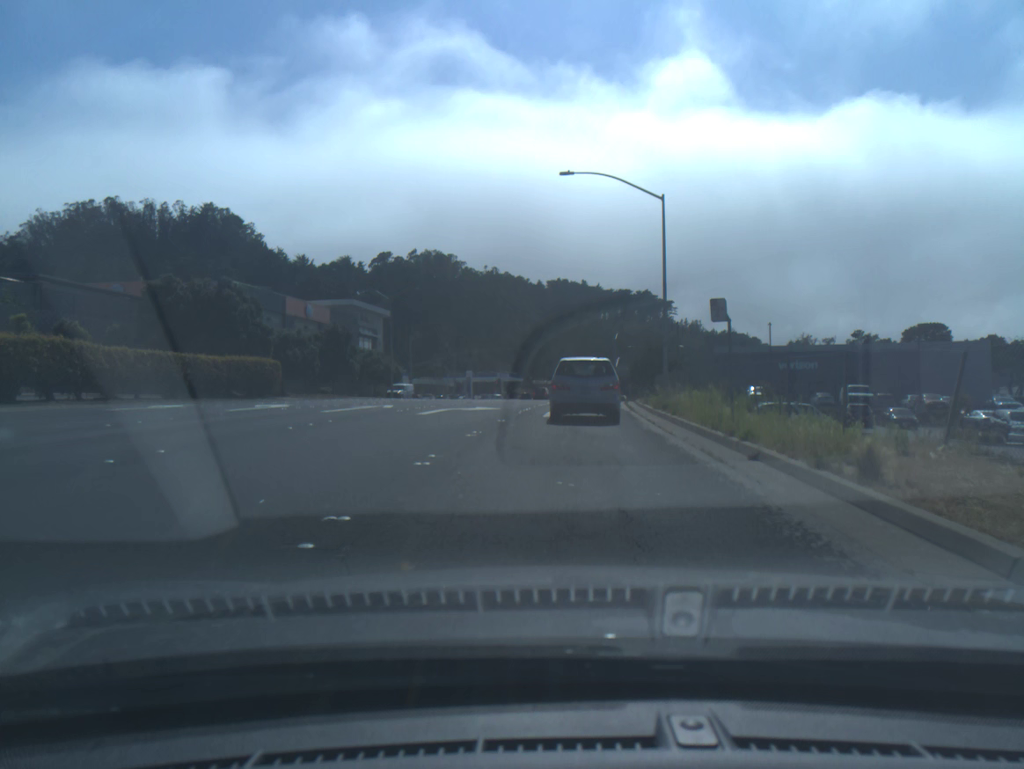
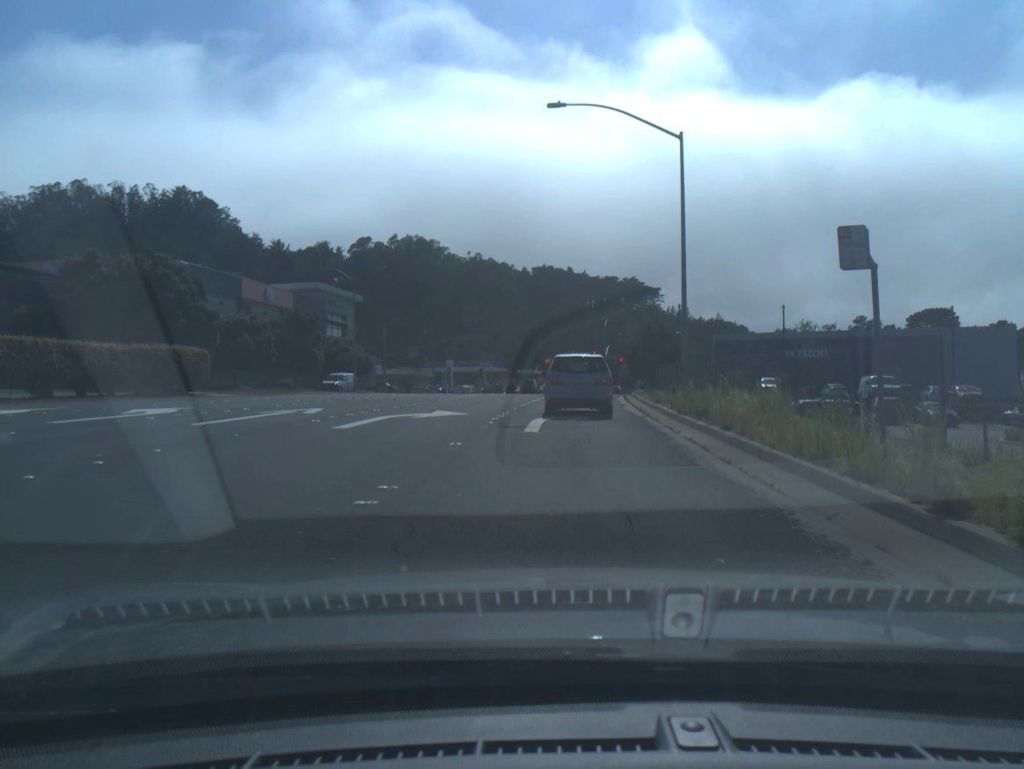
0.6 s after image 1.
(+0.1, +7.4) m; +1°
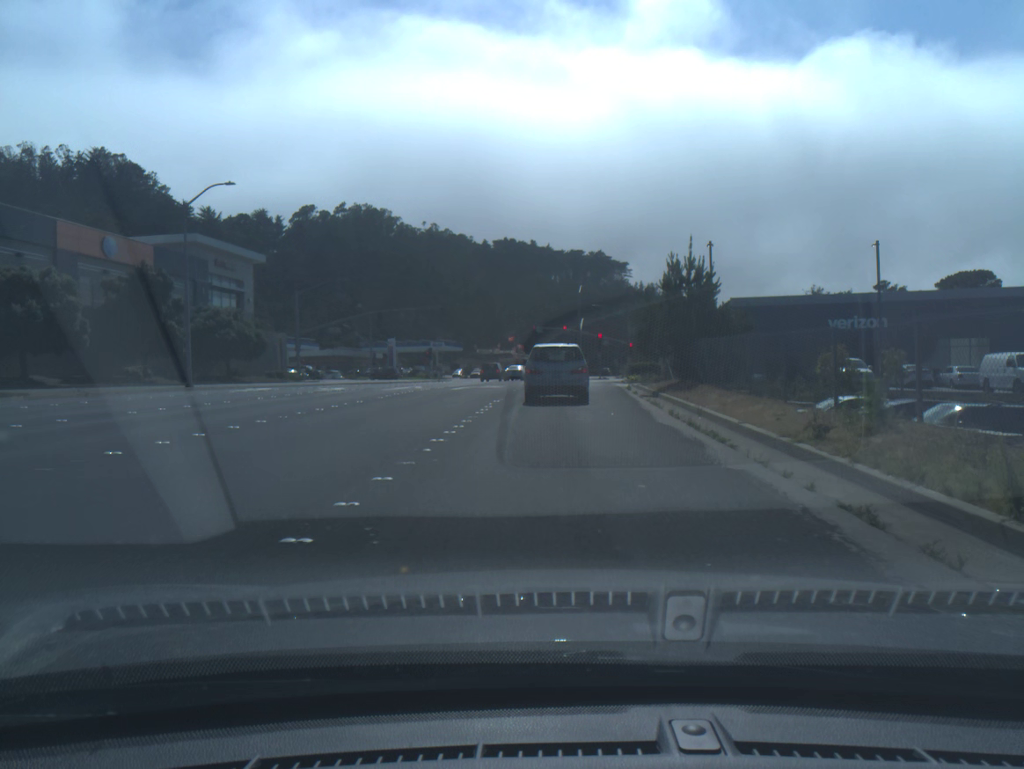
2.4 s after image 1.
(+0.6, +21.9) m; +3°
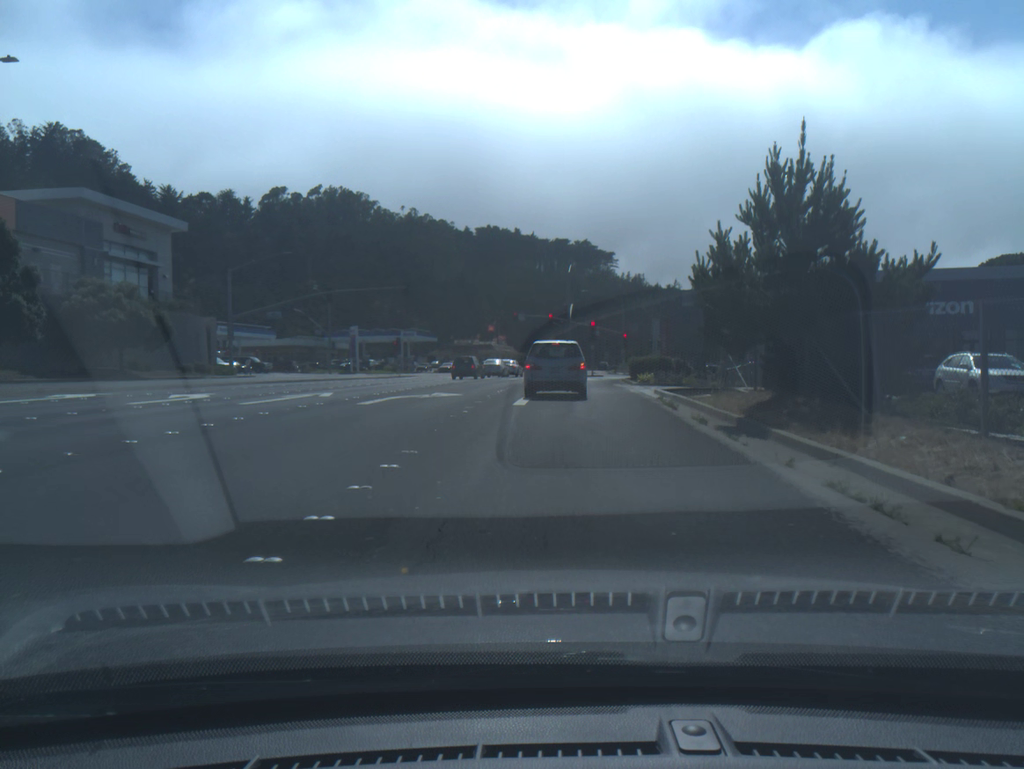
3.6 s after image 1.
(+0.1, +13.8) m; +1°
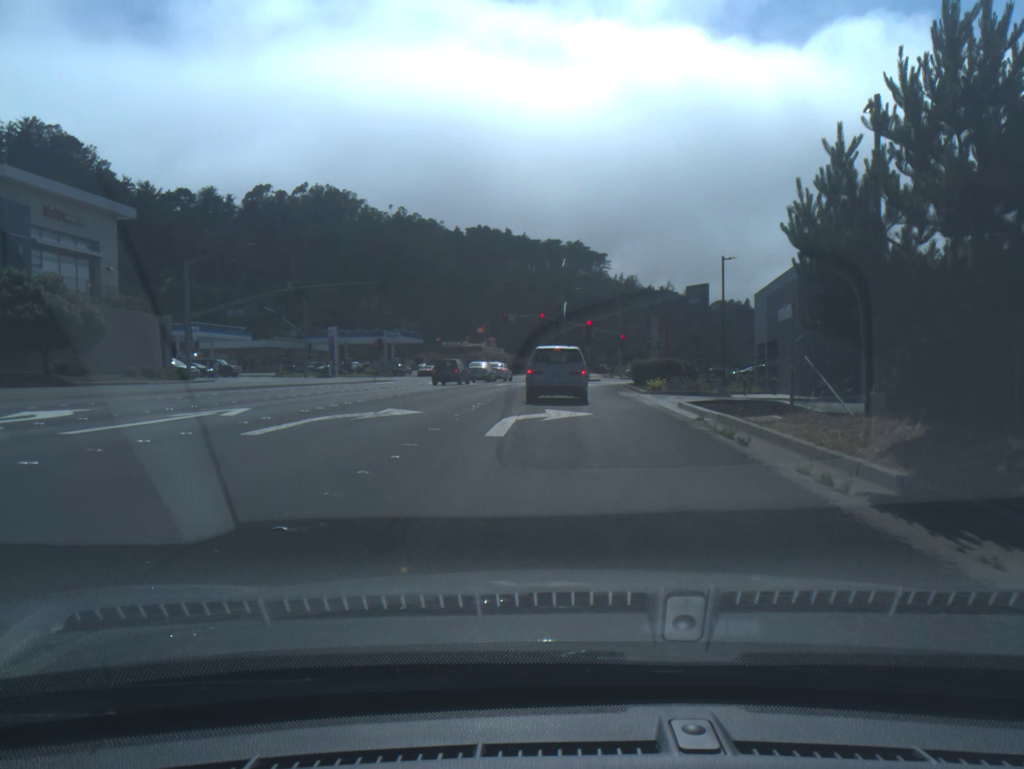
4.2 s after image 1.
(0.0, +6.6) m; +1°
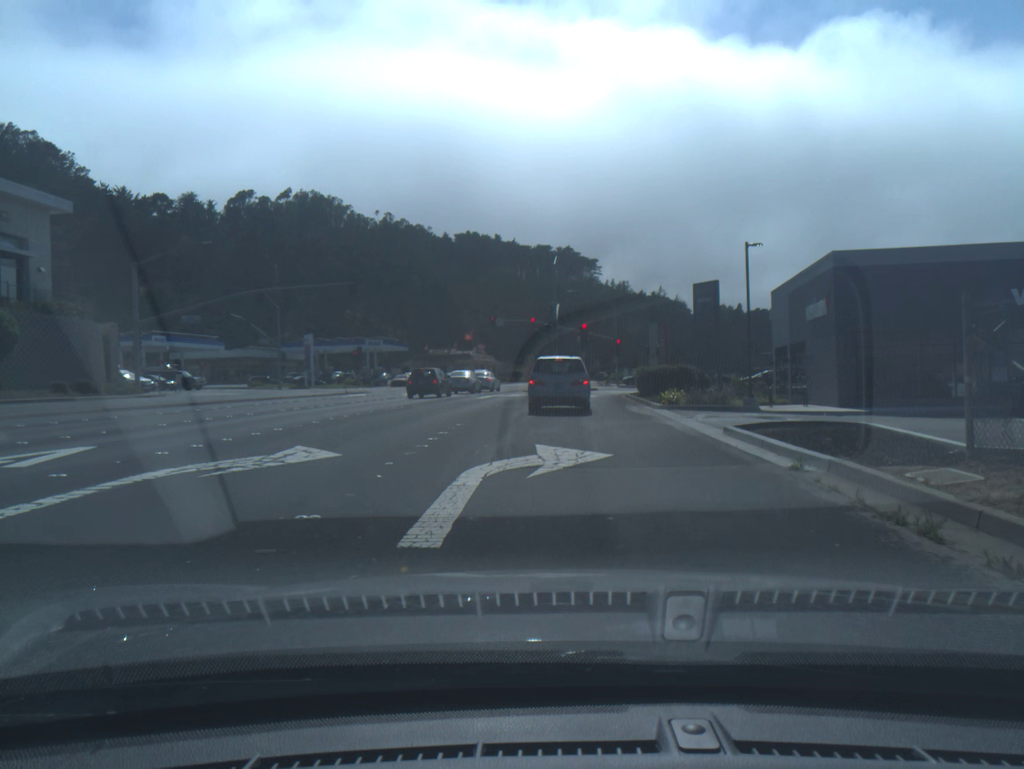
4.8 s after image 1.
(0.0, +6.4) m; +1°
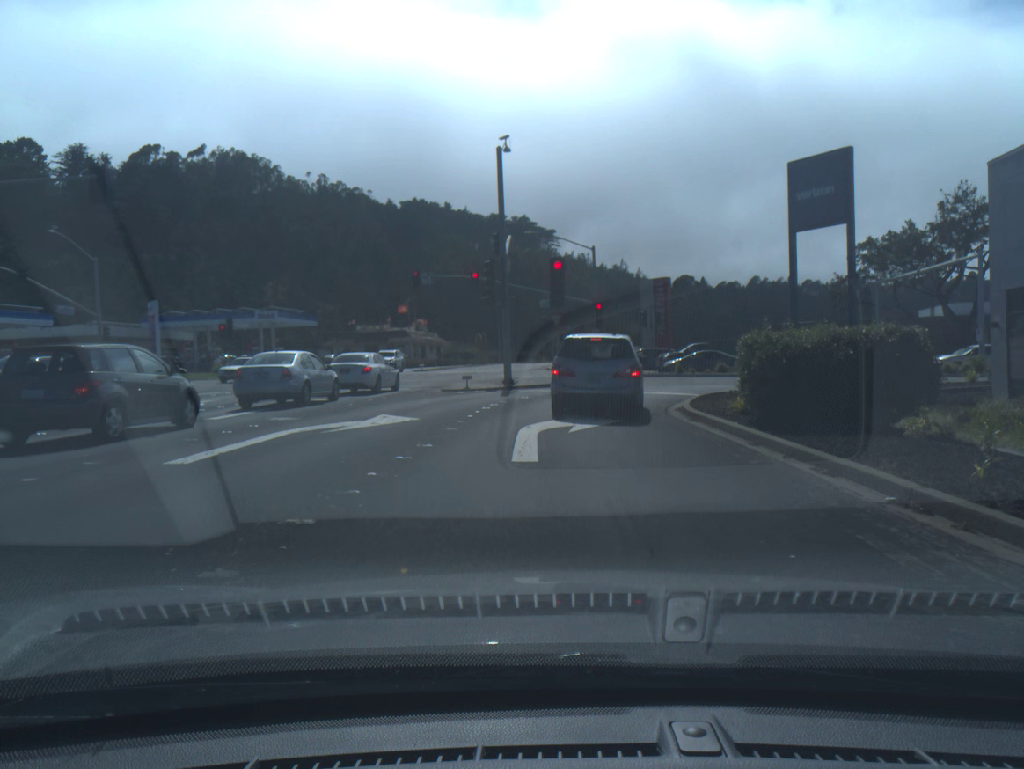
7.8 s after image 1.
(+0.7, +27.6) m; +3°
